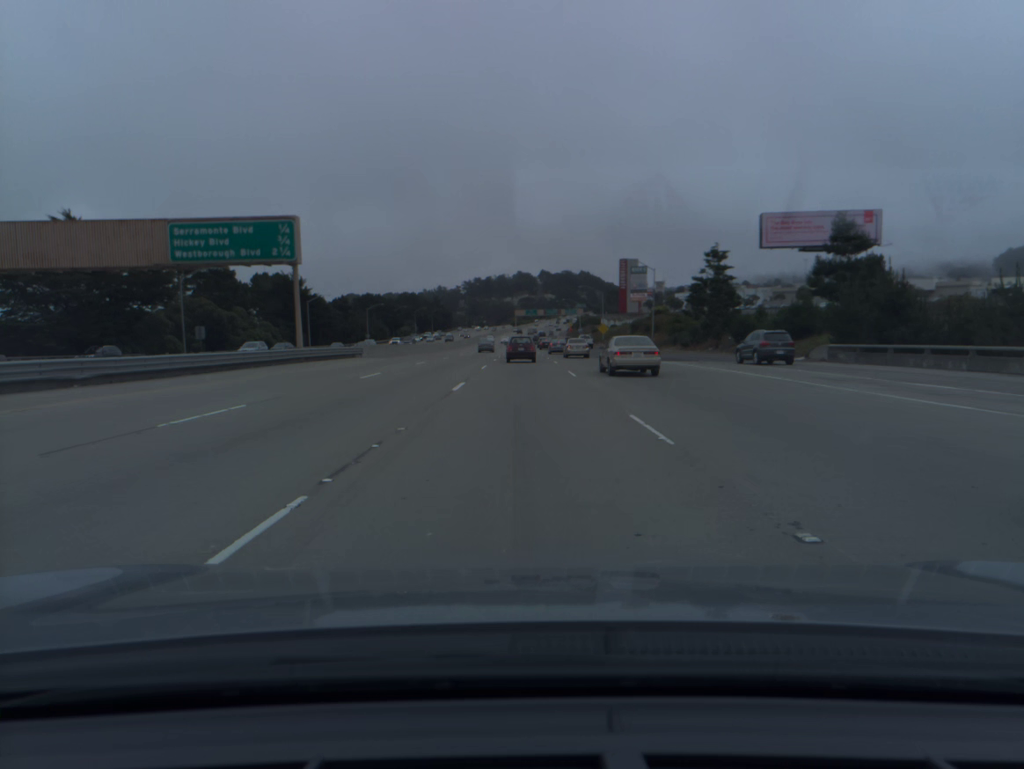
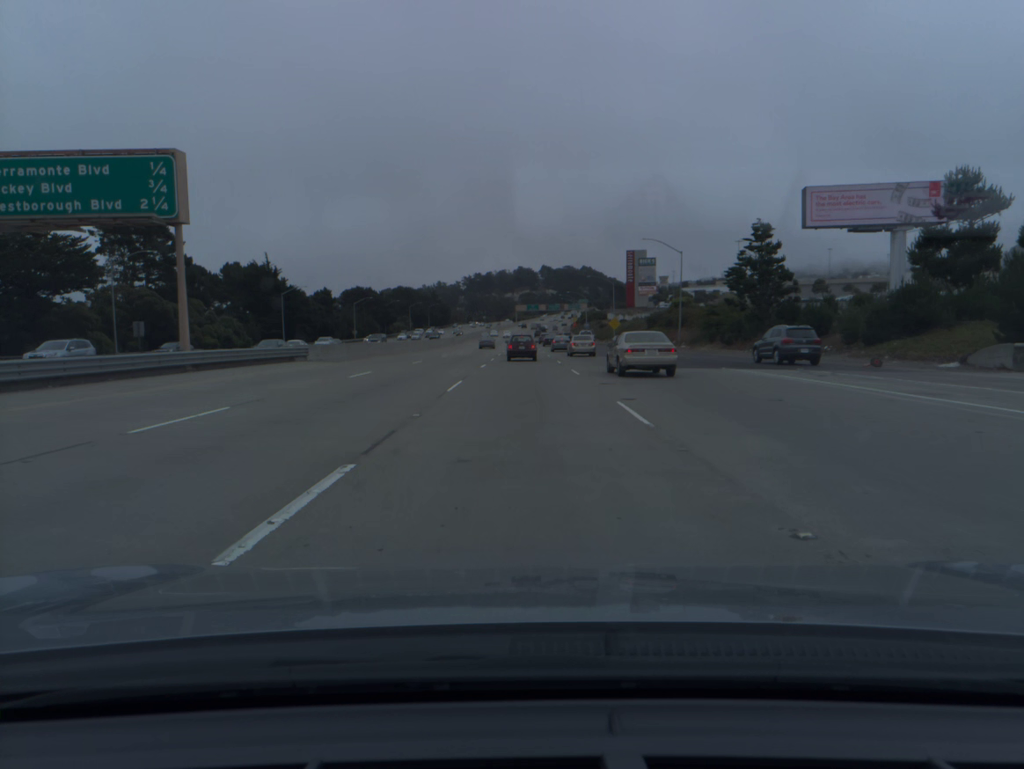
(0.0, +16.1) m; 0°
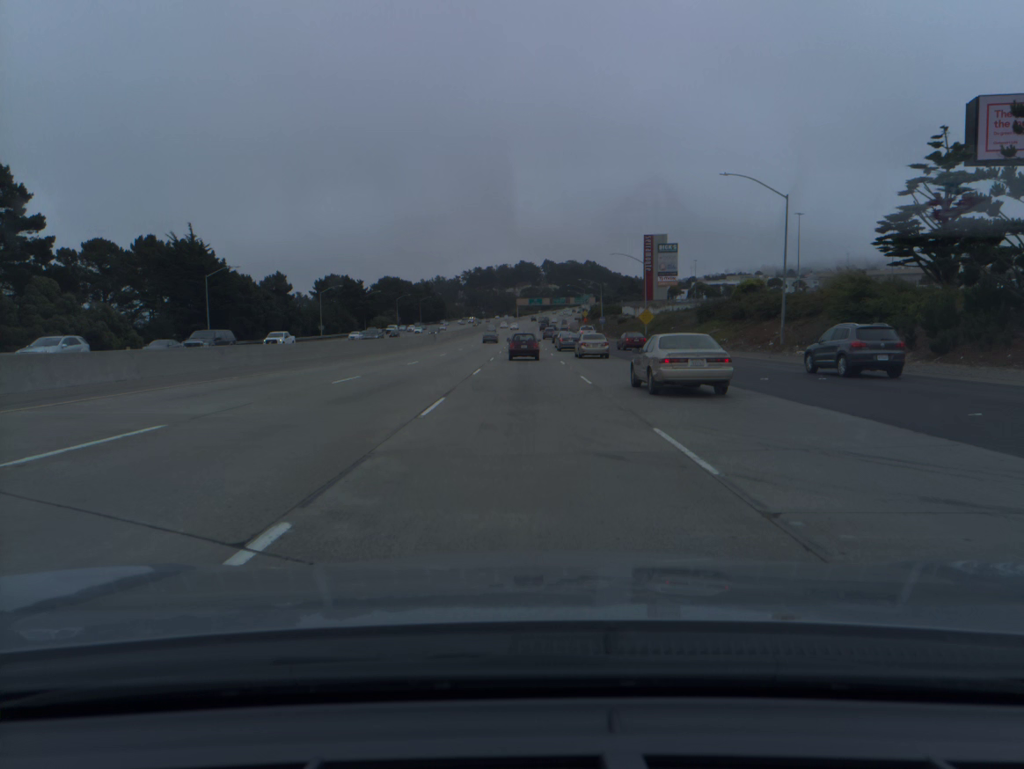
(0.0, +31.9) m; 0°
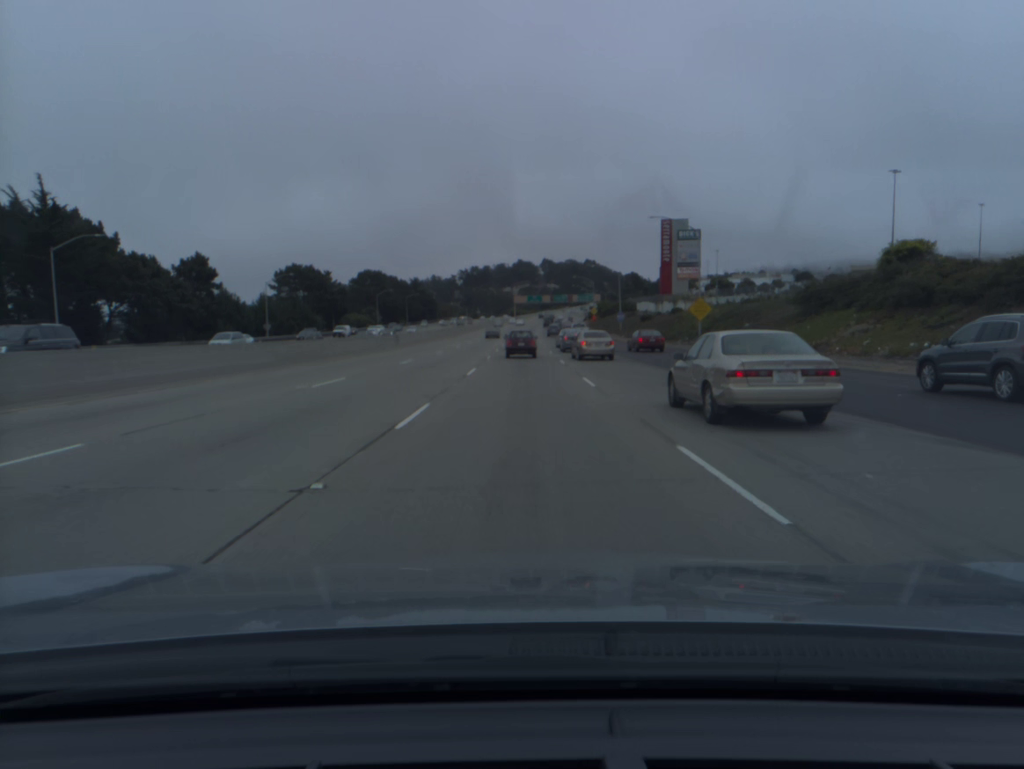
(0.0, +31.4) m; 0°
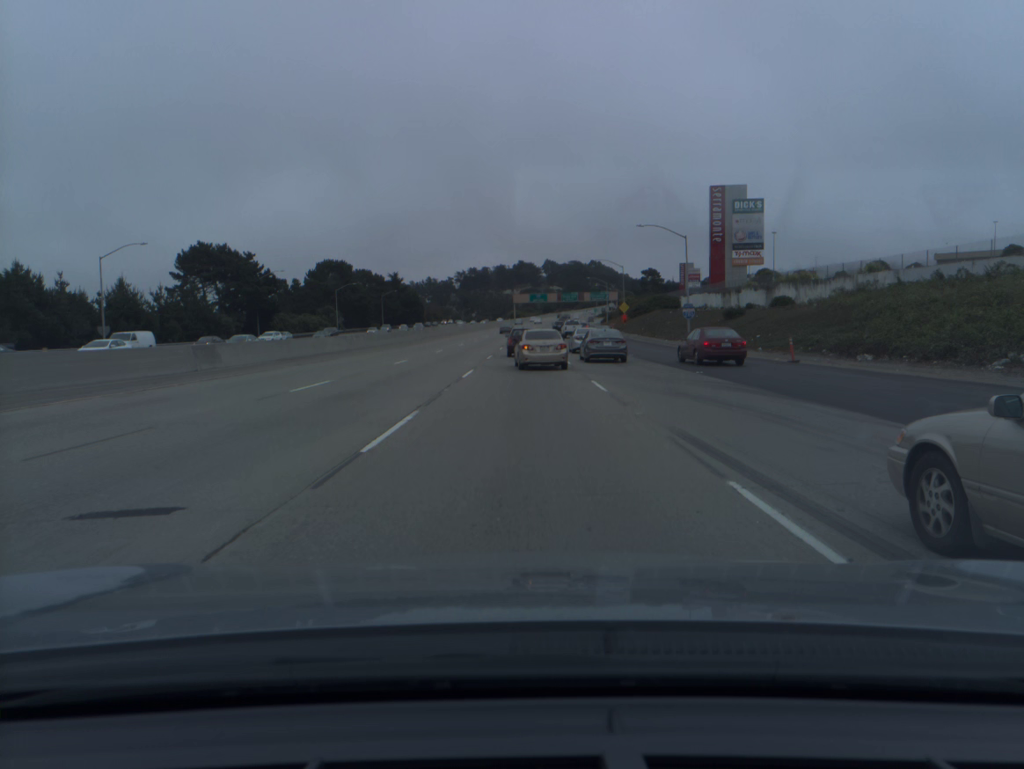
(0.0, +46.1) m; 0°
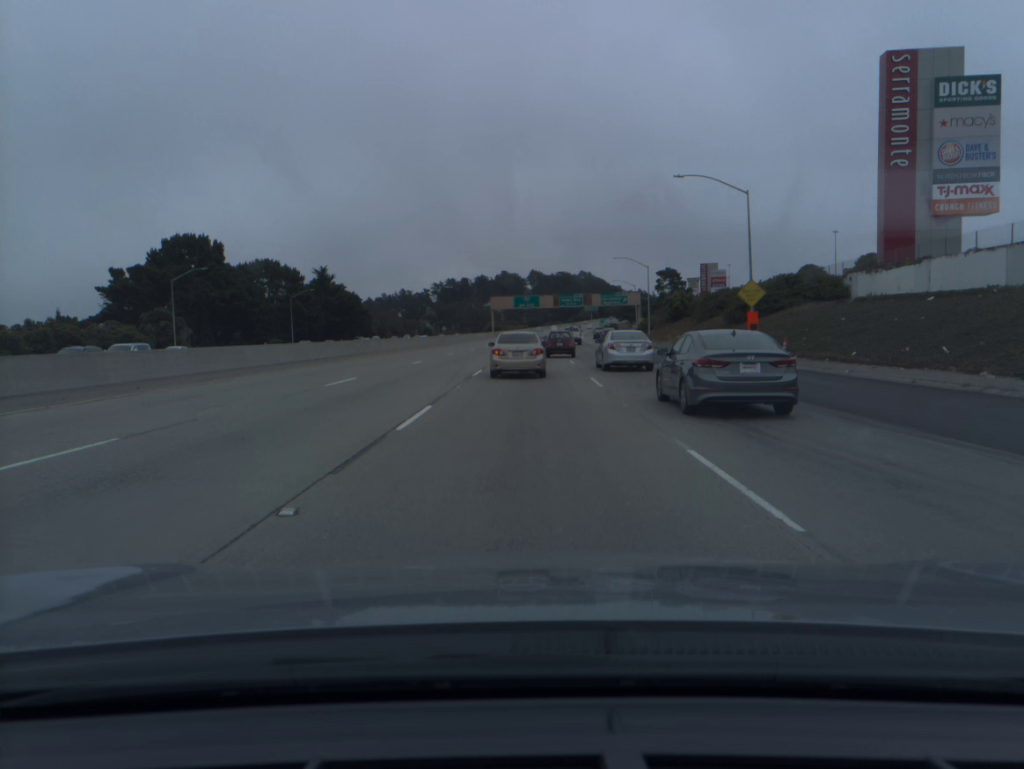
(+0.6, +70.8) m; +1°
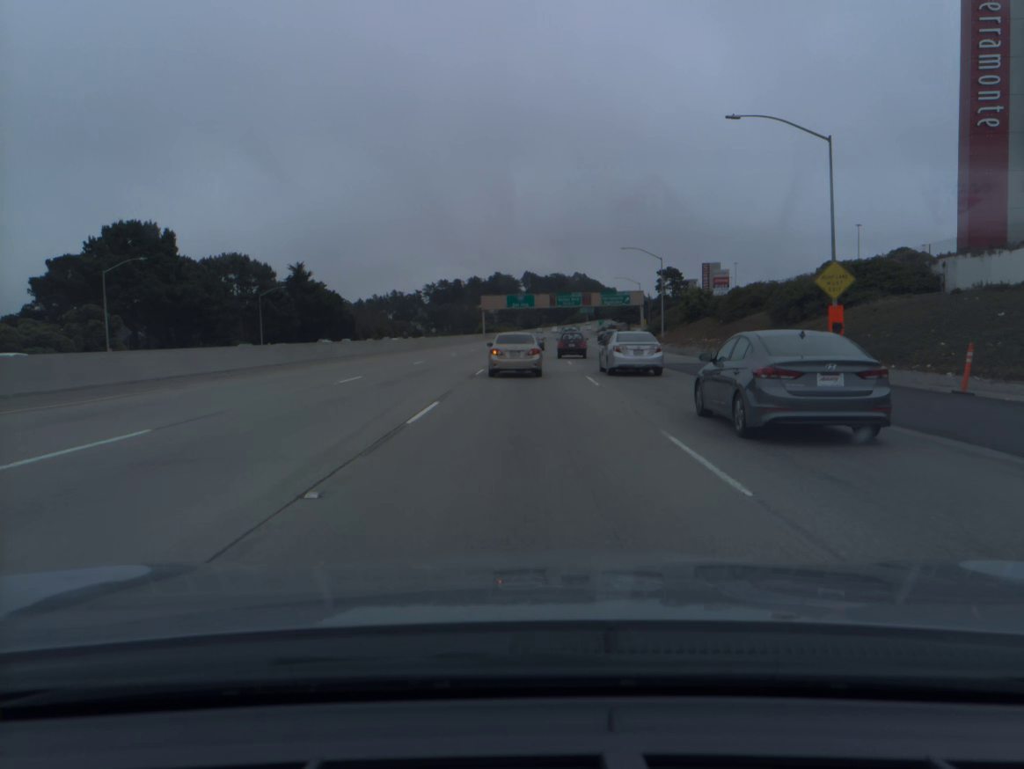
(0.0, +13.6) m; 0°
